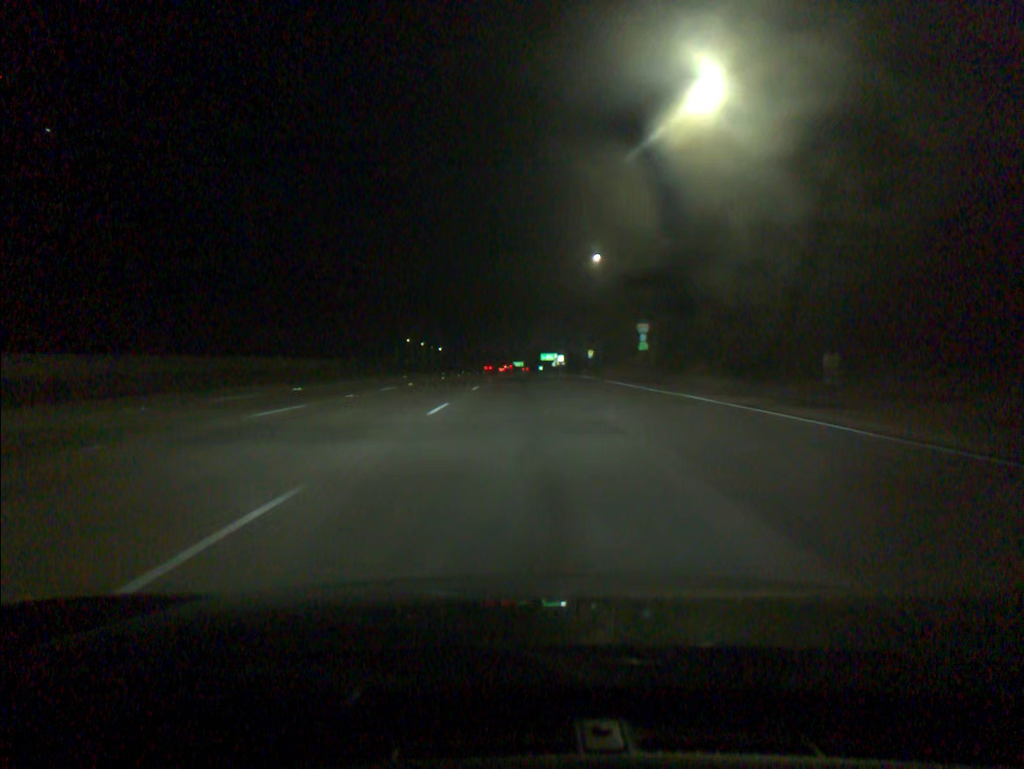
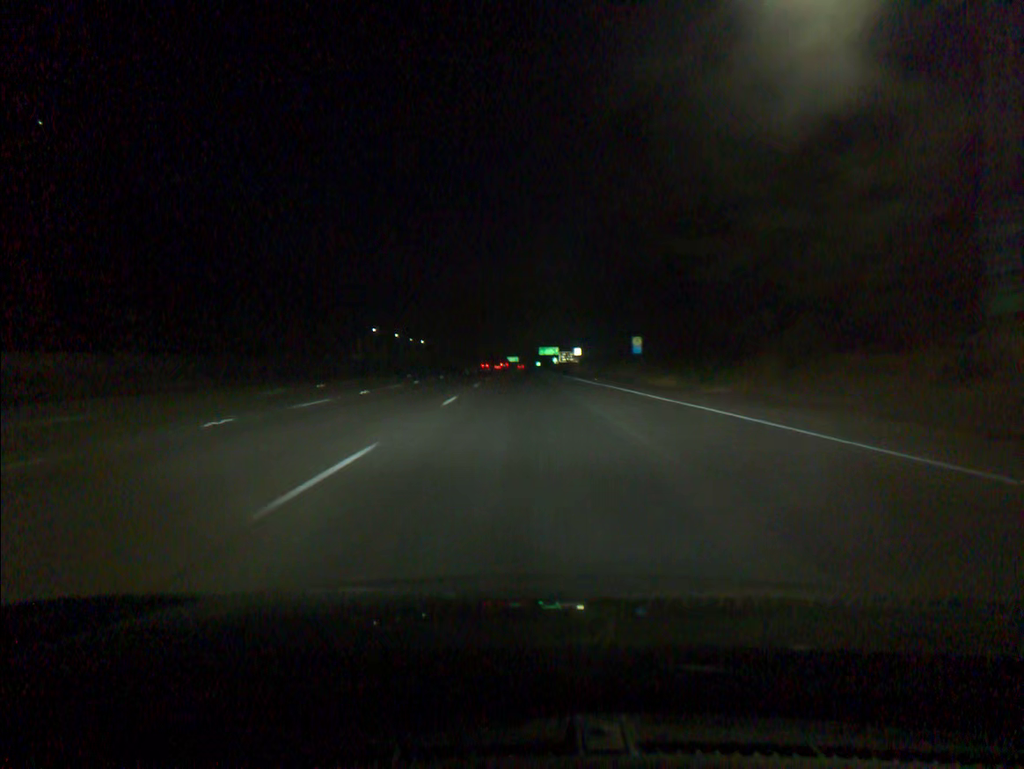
(+0.1, +55.1) m; 0°
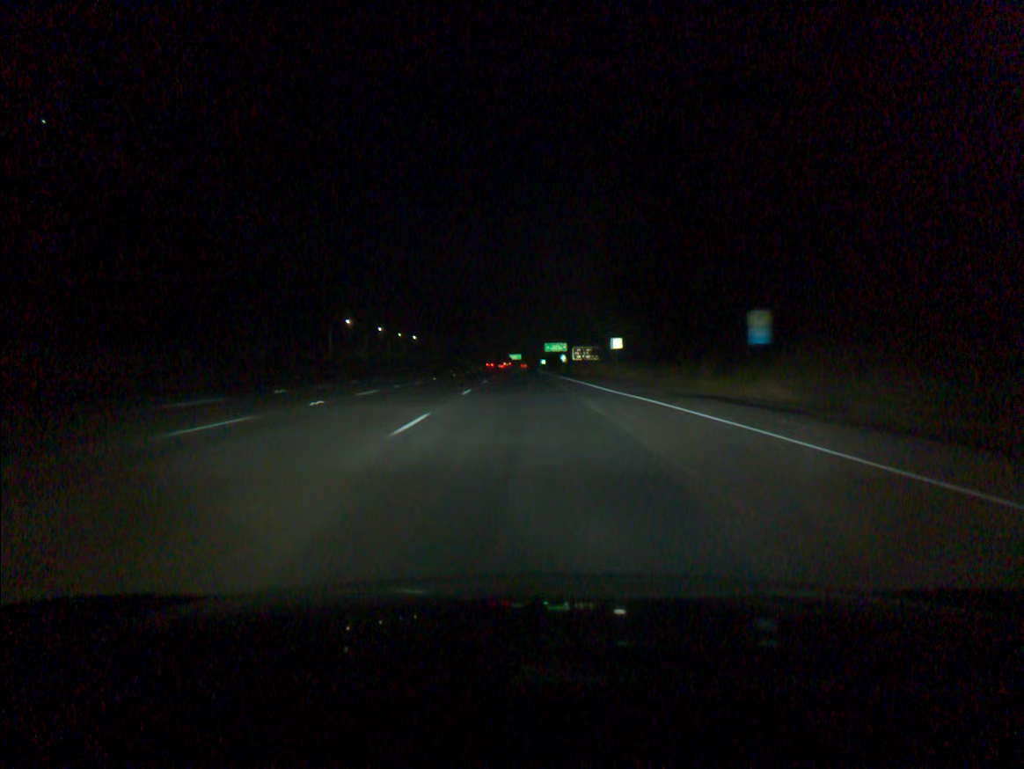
(0.0, +36.9) m; 0°
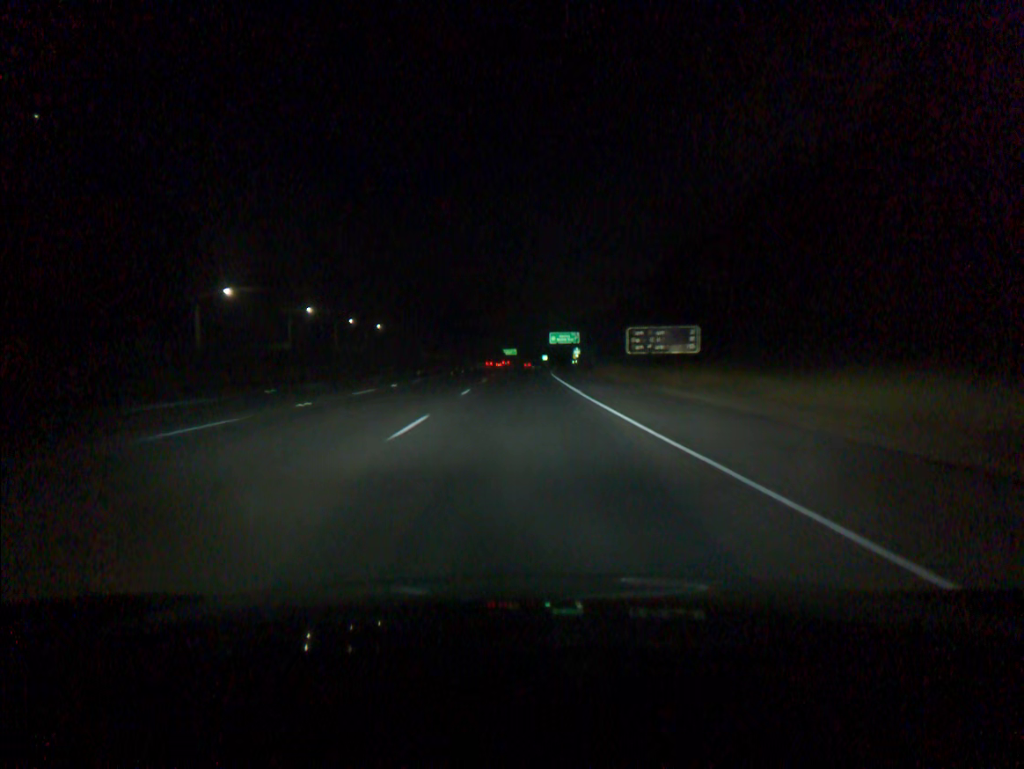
(+0.1, +74.0) m; 0°
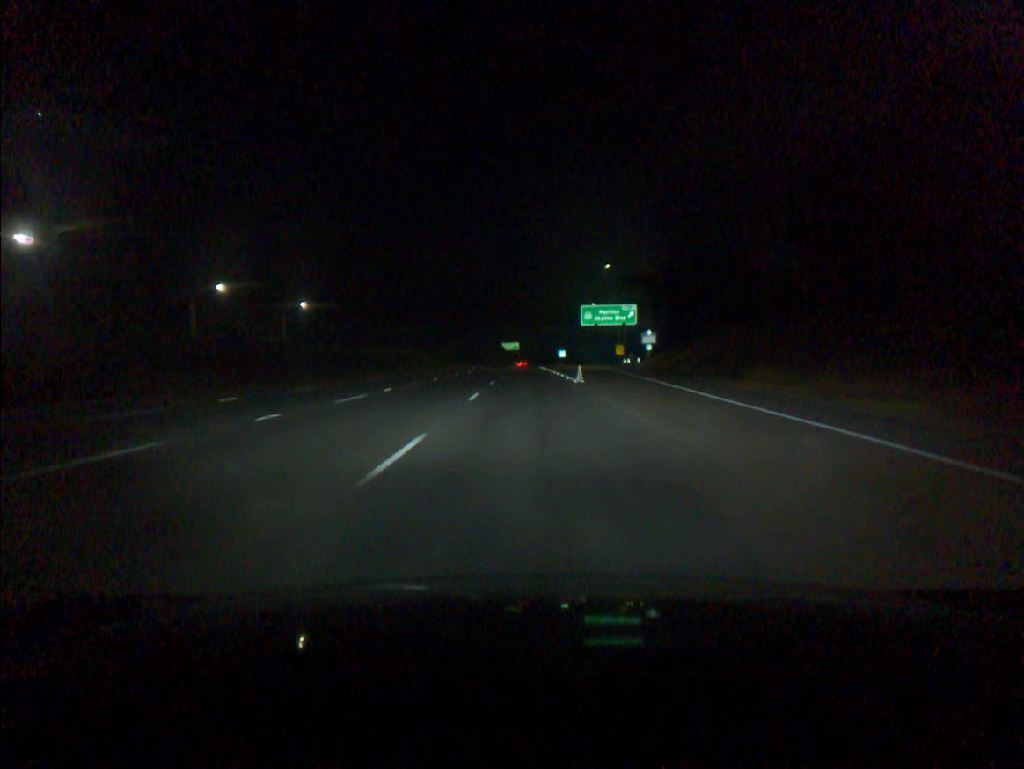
(-0.5, +92.1) m; 0°
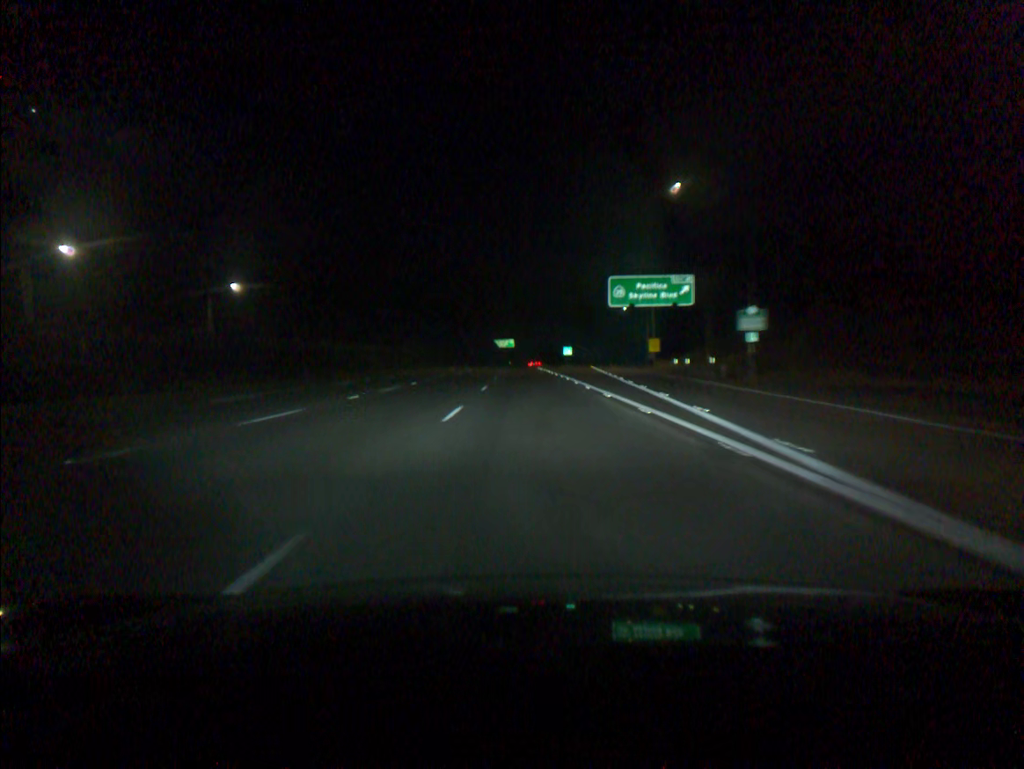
(+0.1, +36.8) m; 0°
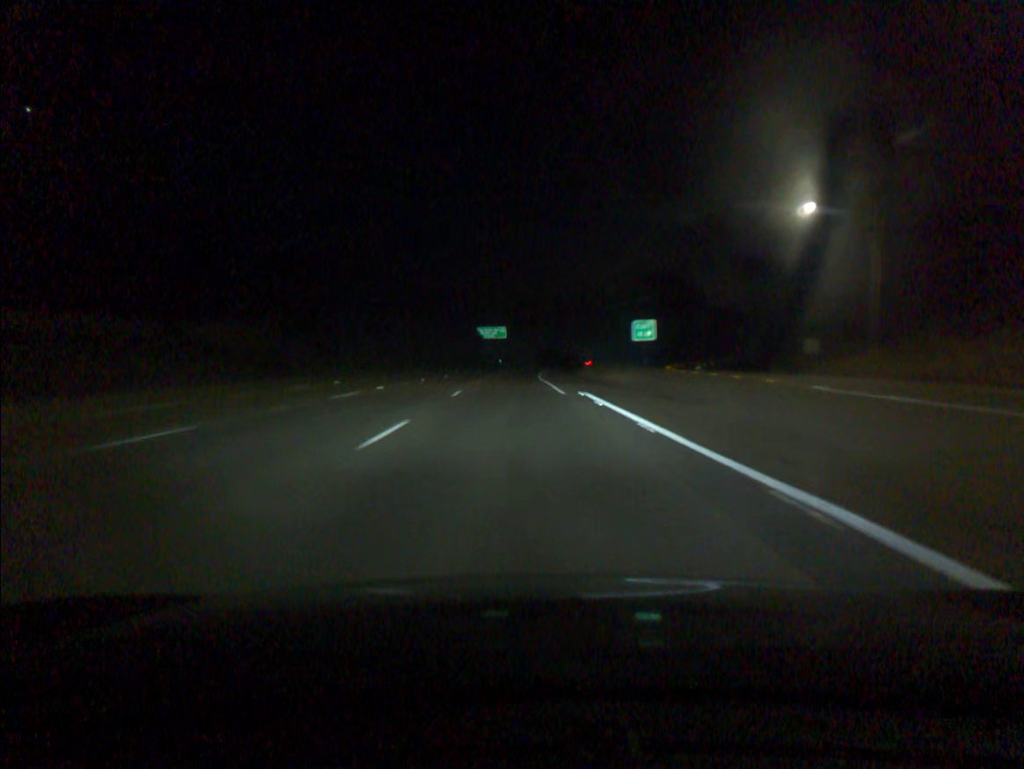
(+0.8, +92.0) m; 0°
